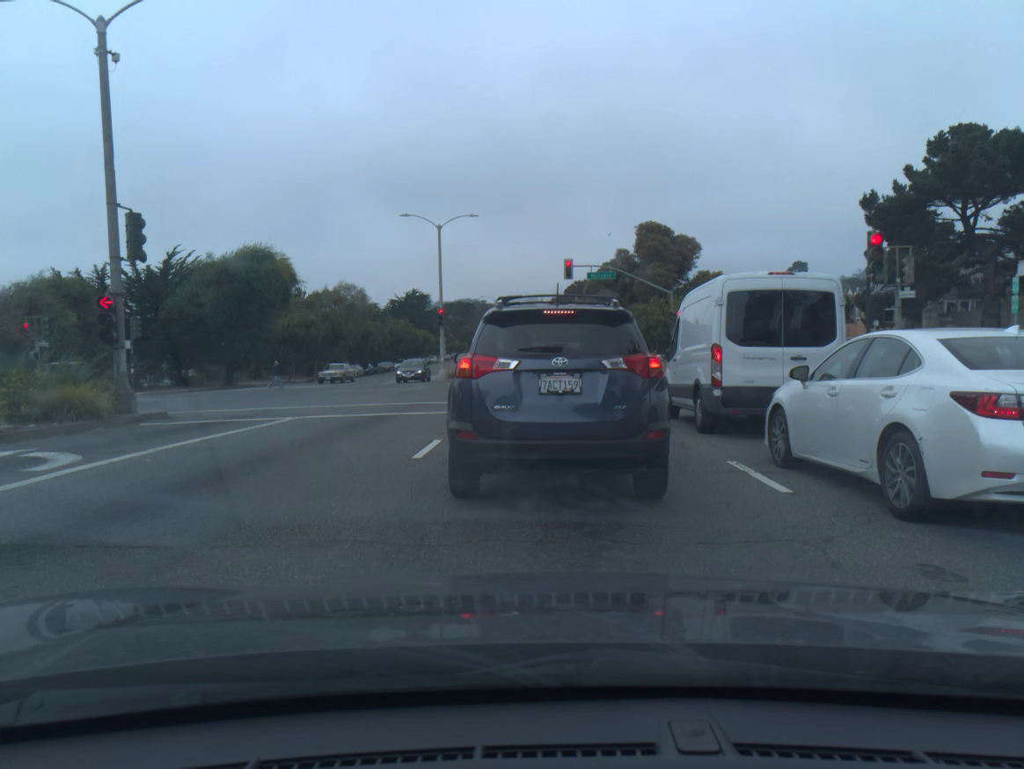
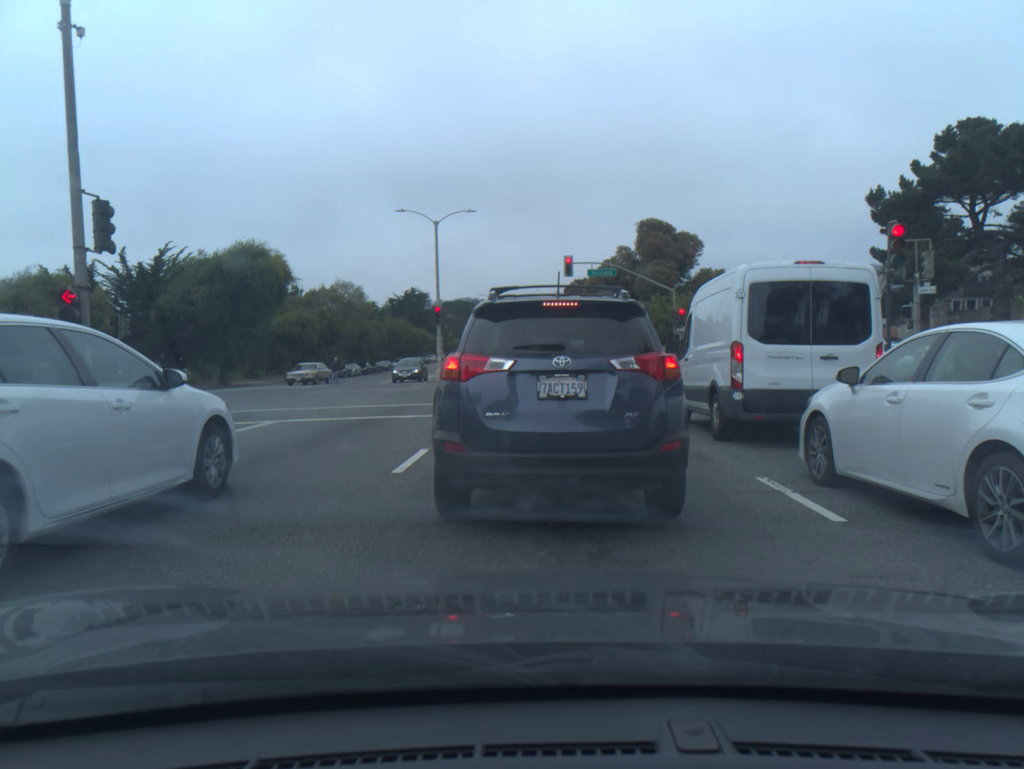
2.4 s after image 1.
(0.0, +1.3) m; 0°
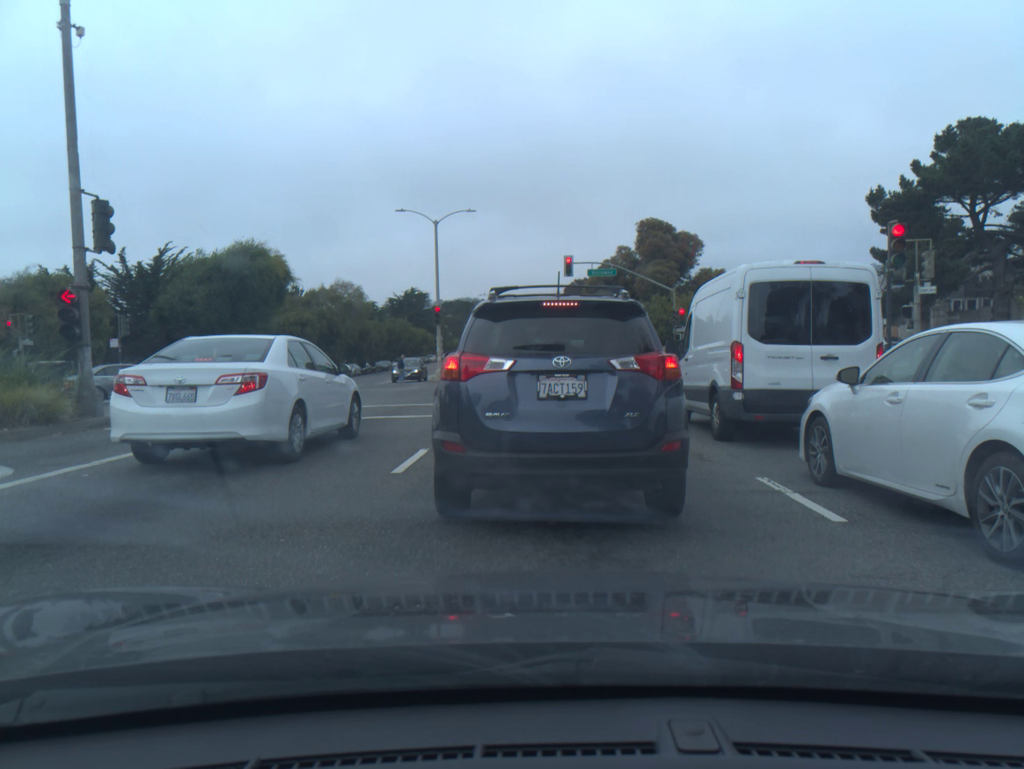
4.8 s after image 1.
(0.0, 0.0) m; 0°
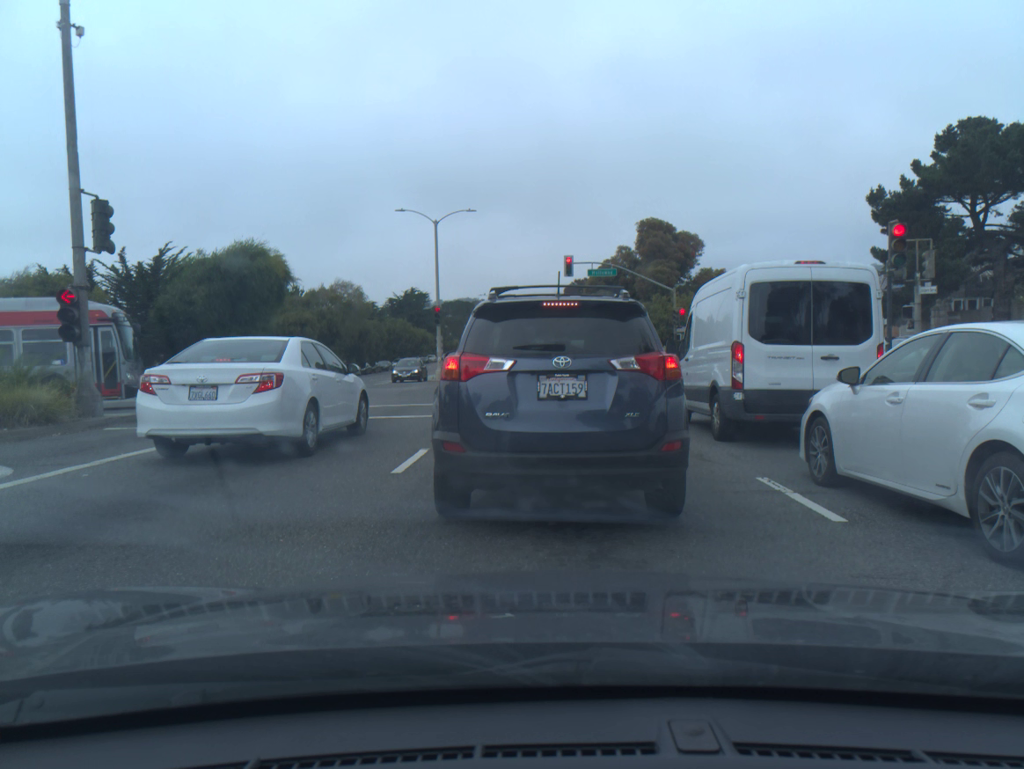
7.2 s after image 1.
(0.0, 0.0) m; 0°
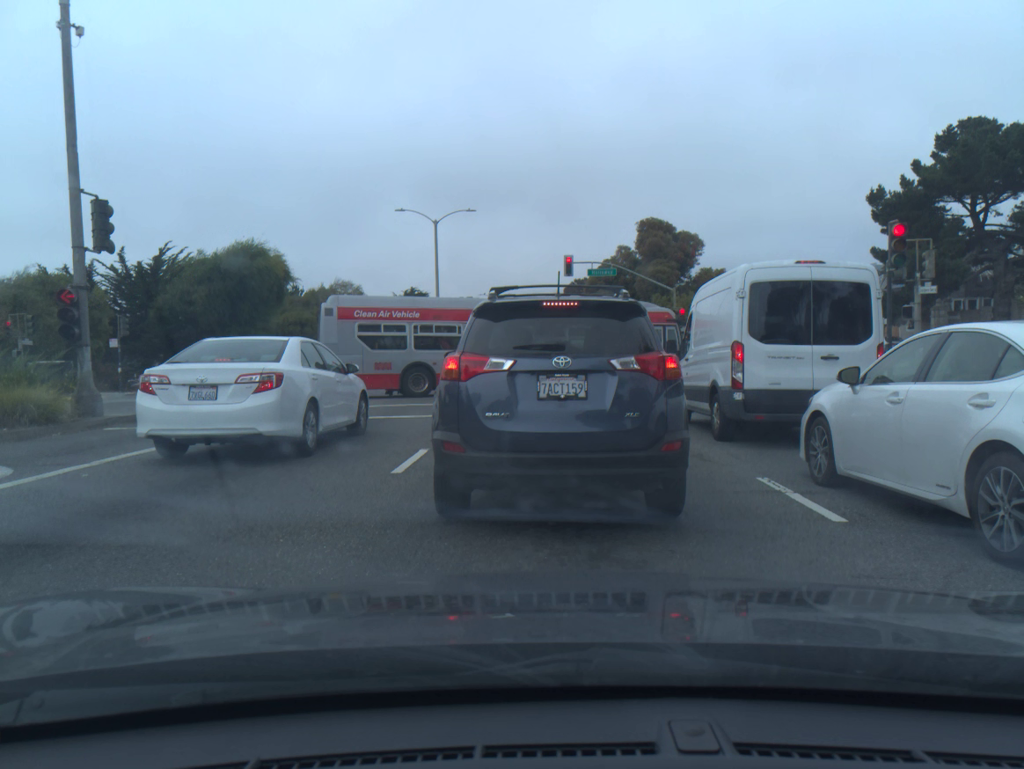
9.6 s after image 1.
(0.0, 0.0) m; 0°
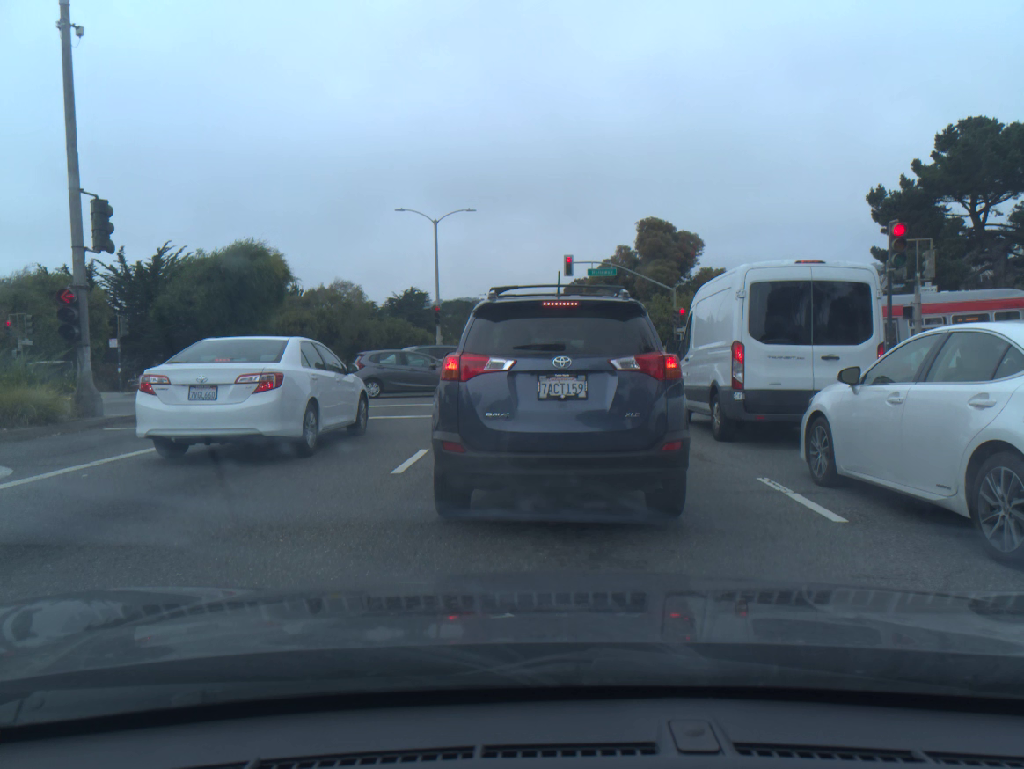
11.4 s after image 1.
(0.0, 0.0) m; 0°
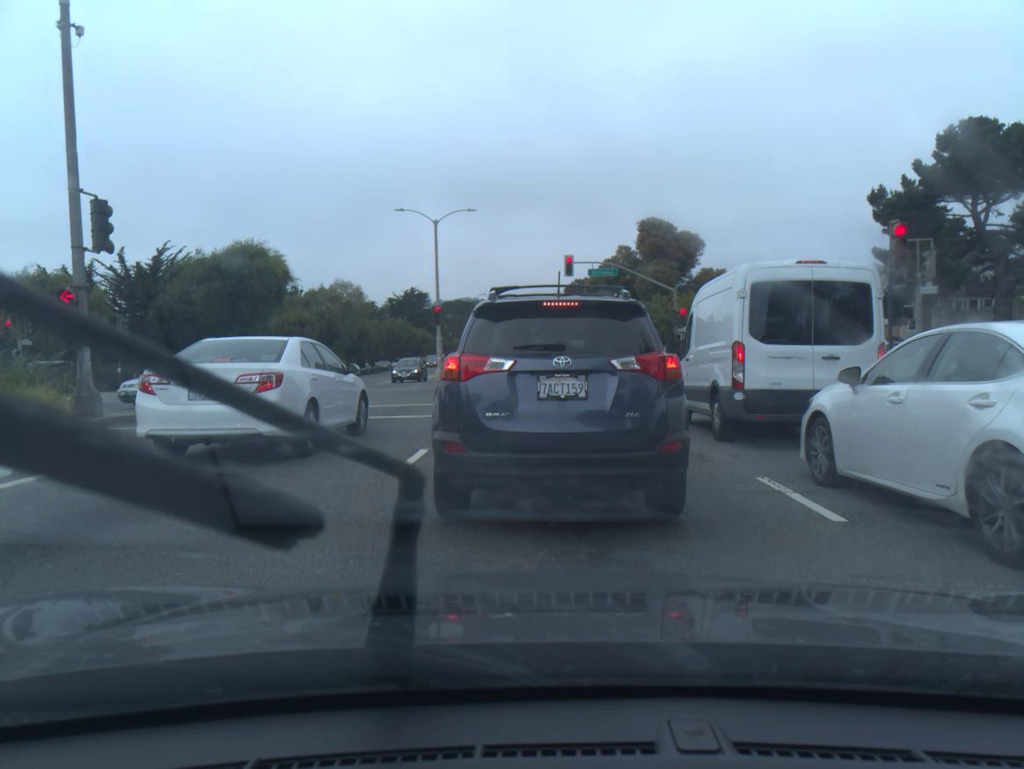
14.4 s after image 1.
(0.0, 0.0) m; 0°
